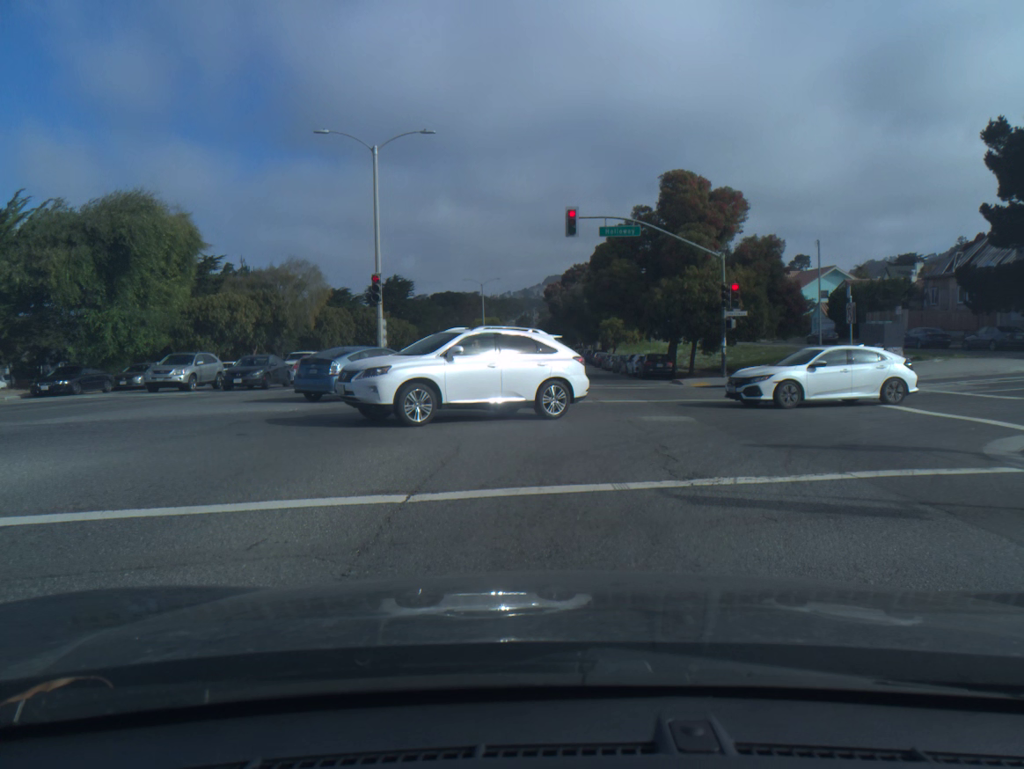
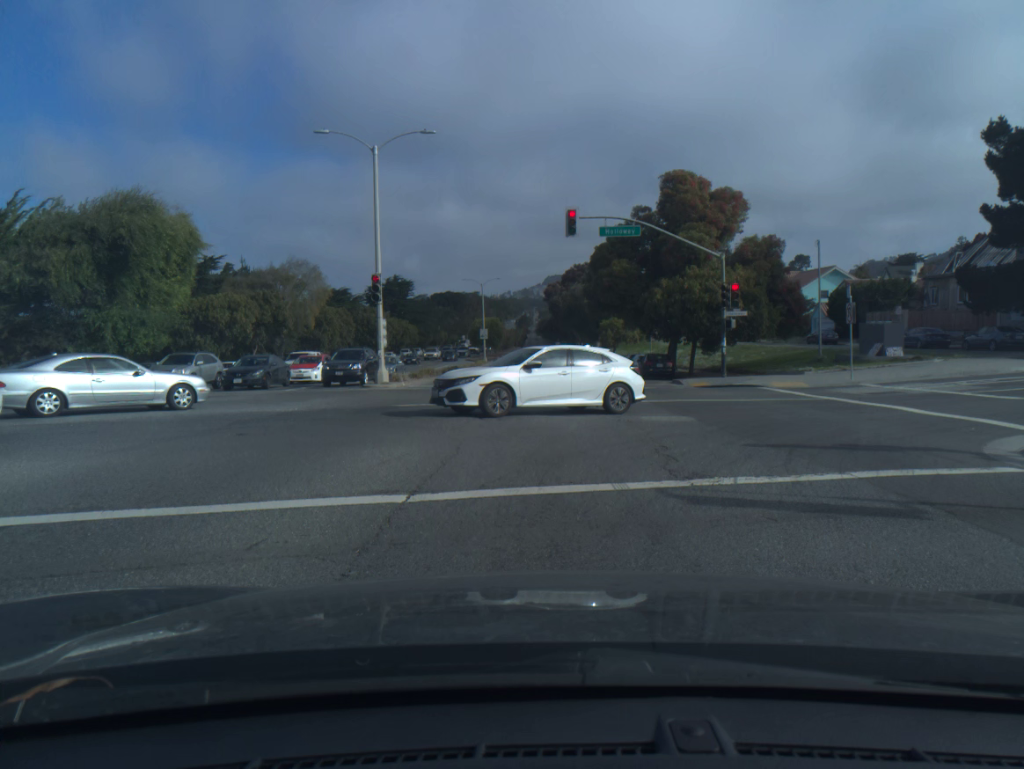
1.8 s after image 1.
(0.0, 0.0) m; 0°
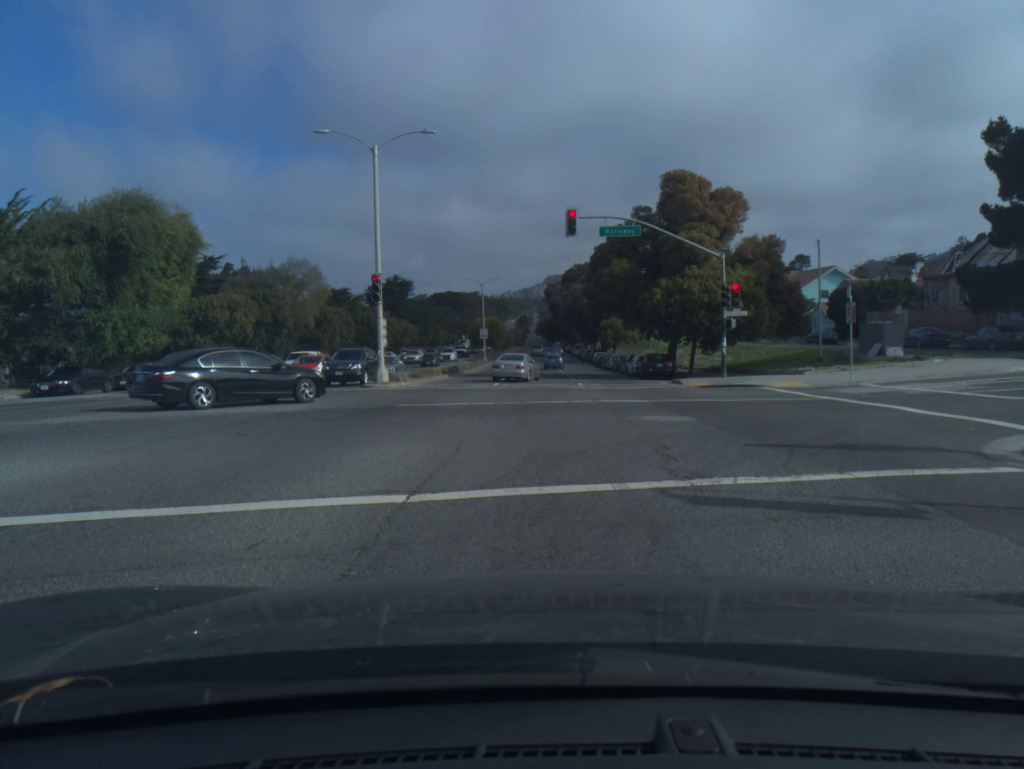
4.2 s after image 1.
(0.0, 0.0) m; 0°
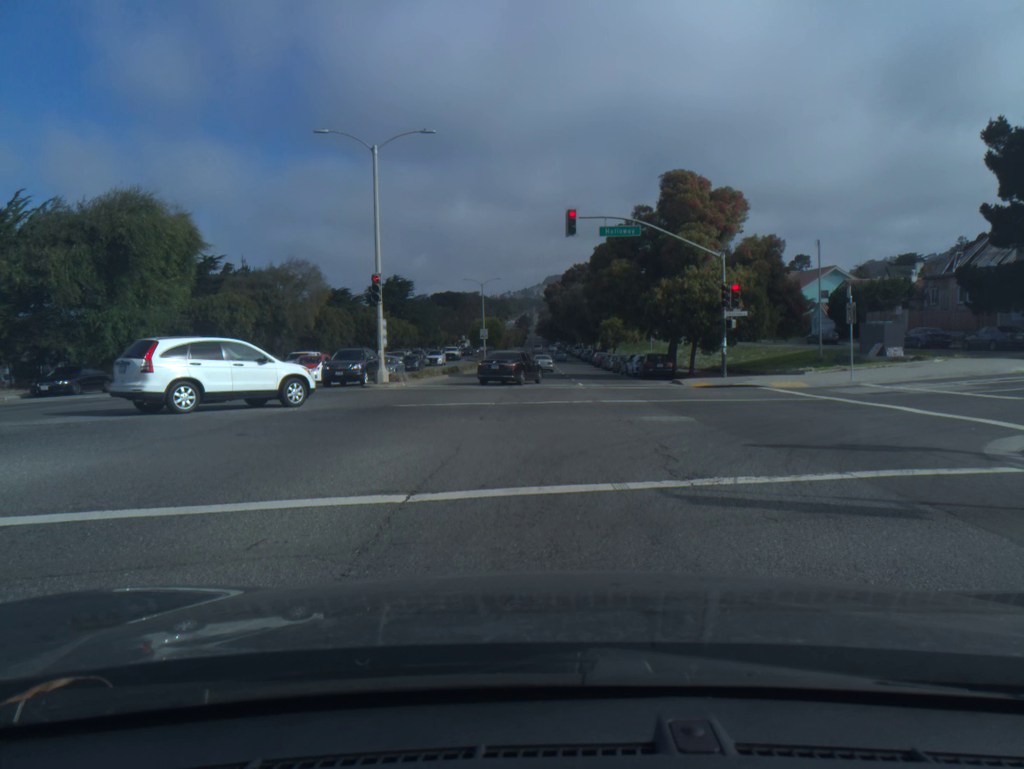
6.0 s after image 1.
(0.0, 0.0) m; 0°
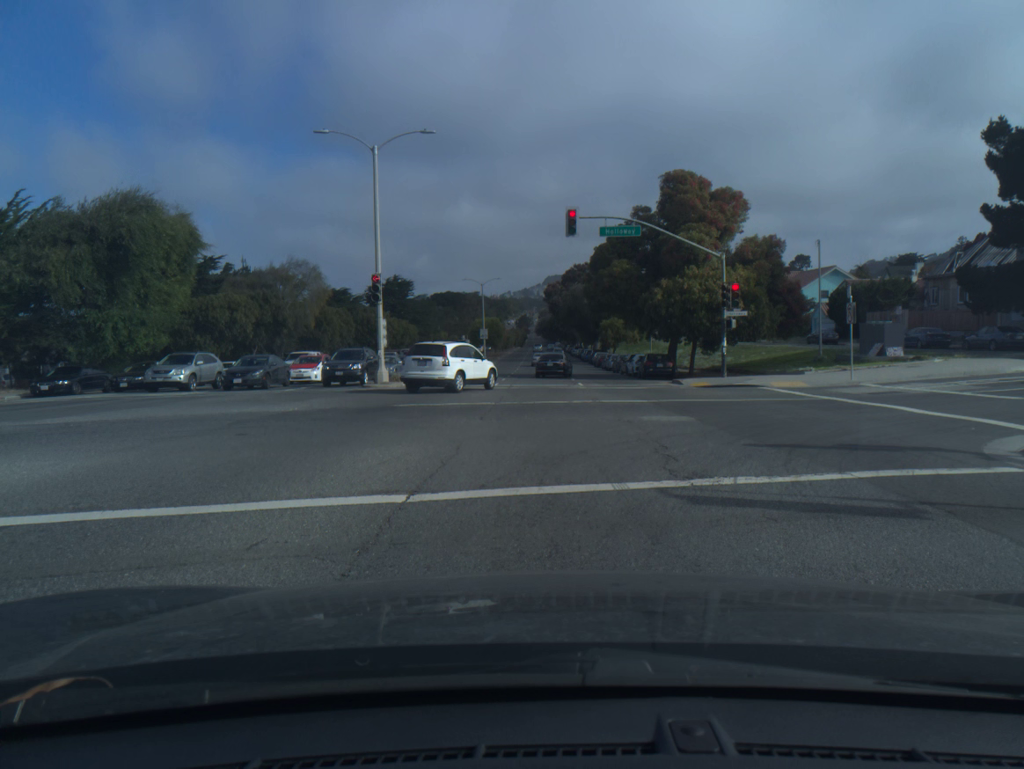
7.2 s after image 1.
(0.0, 0.0) m; 0°
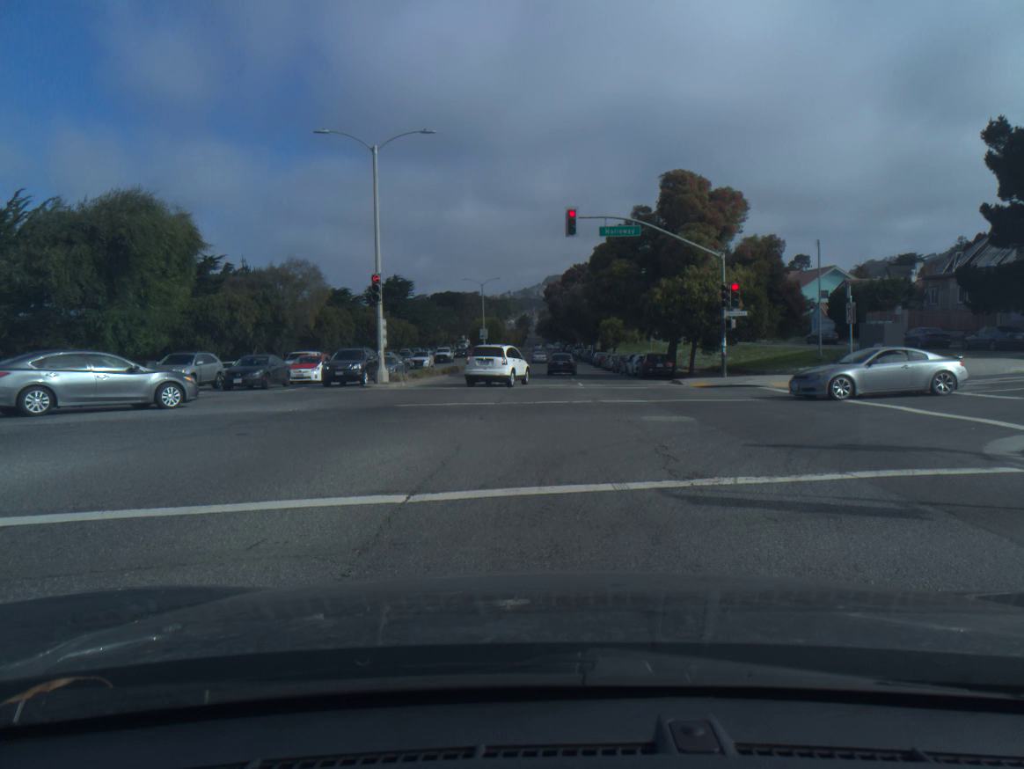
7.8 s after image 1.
(0.0, 0.0) m; 0°
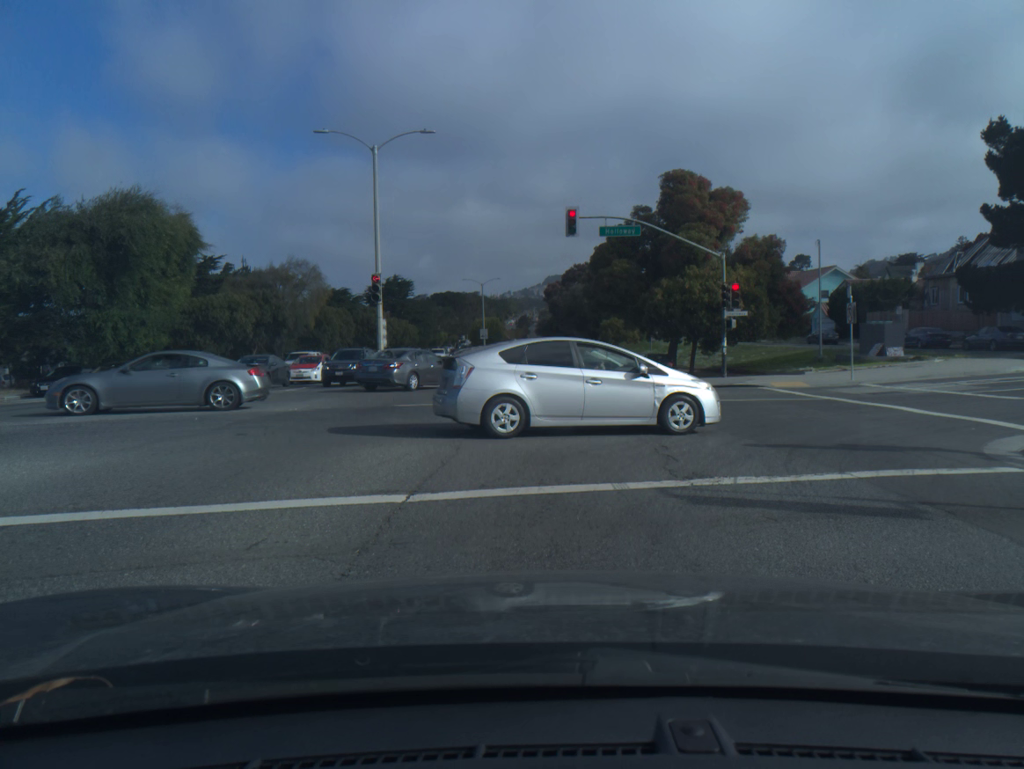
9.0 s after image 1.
(0.0, 0.0) m; 0°
